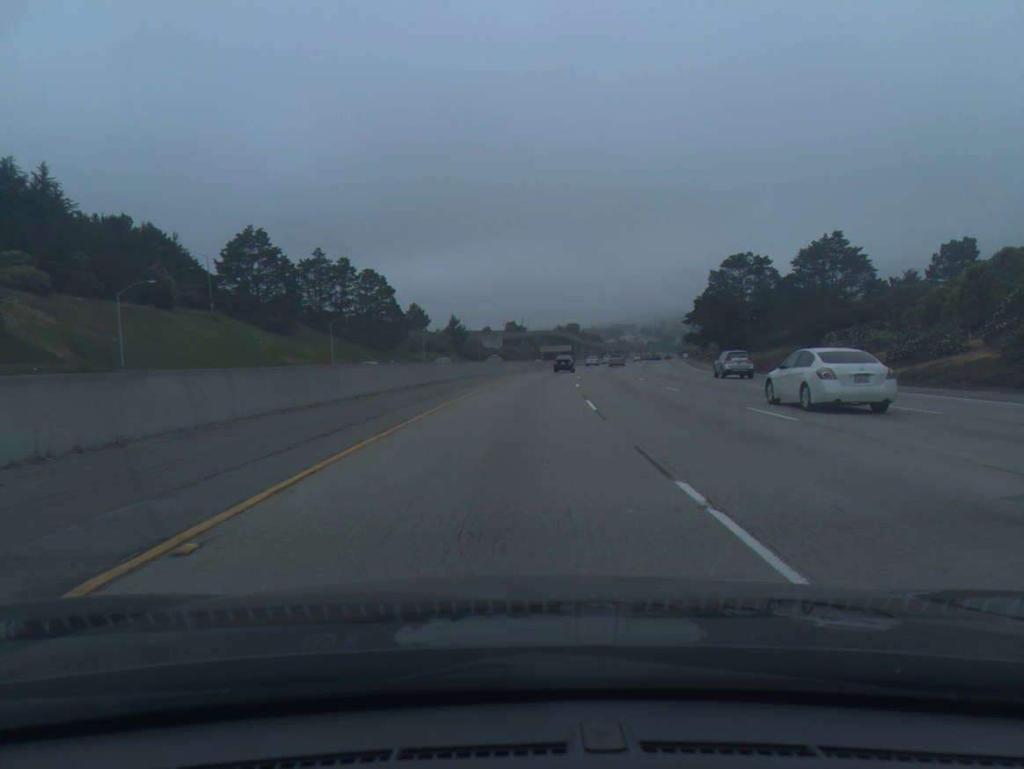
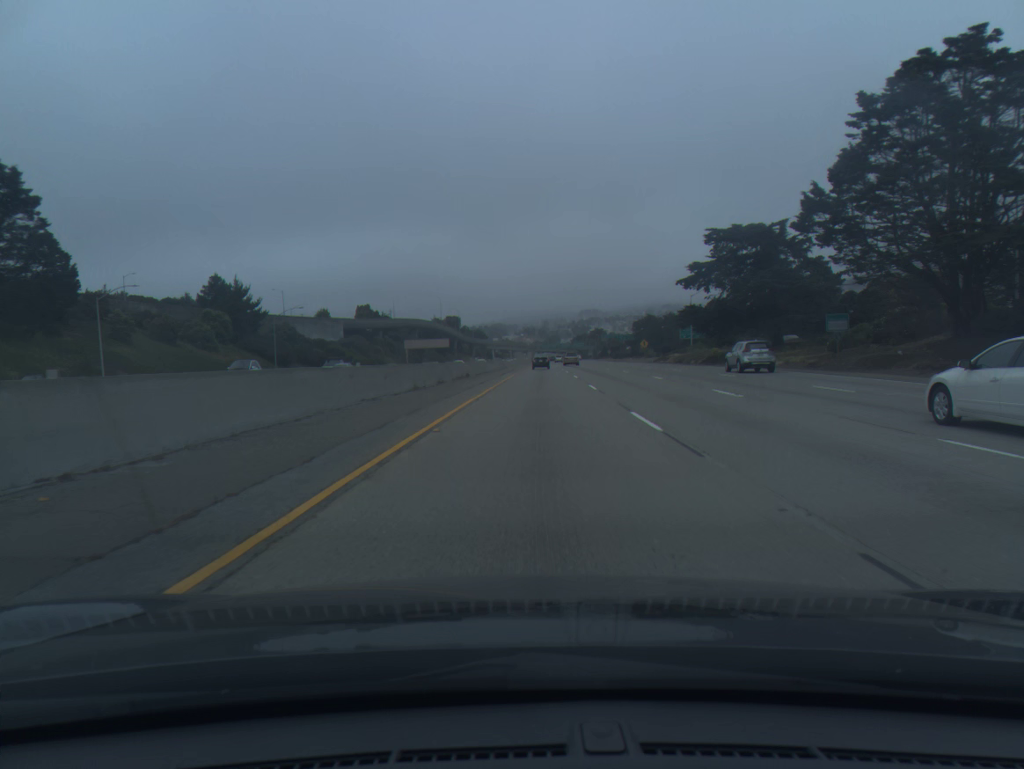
(+7.1, +93.8) m; +9°
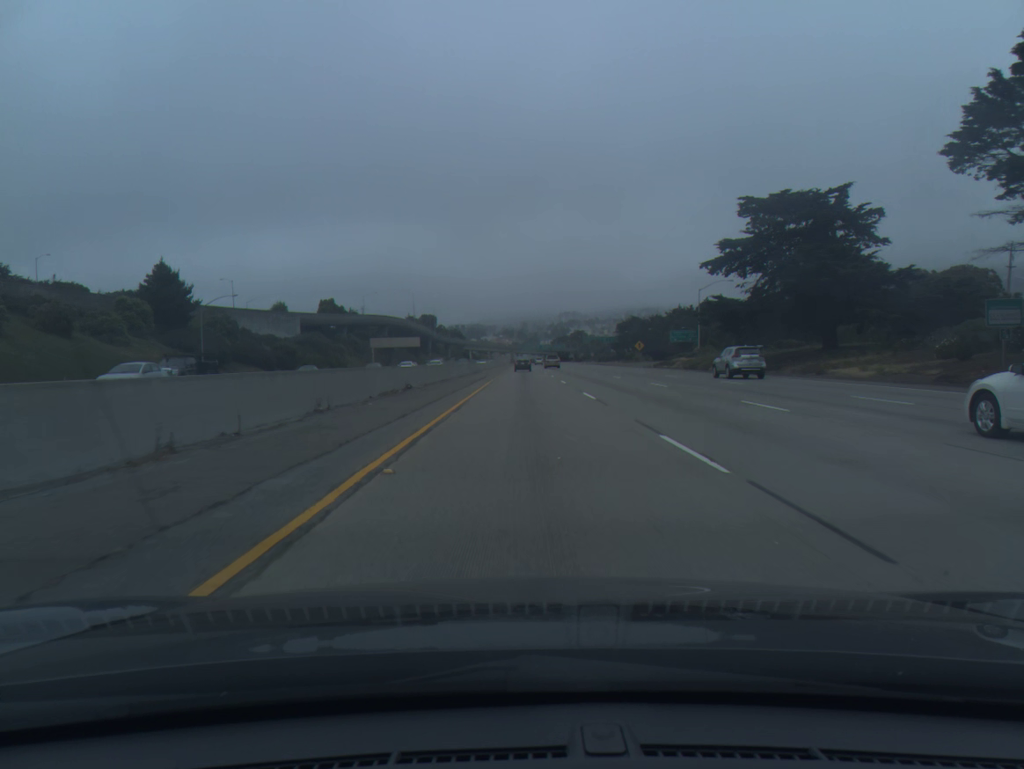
(+0.3, +18.9) m; +2°
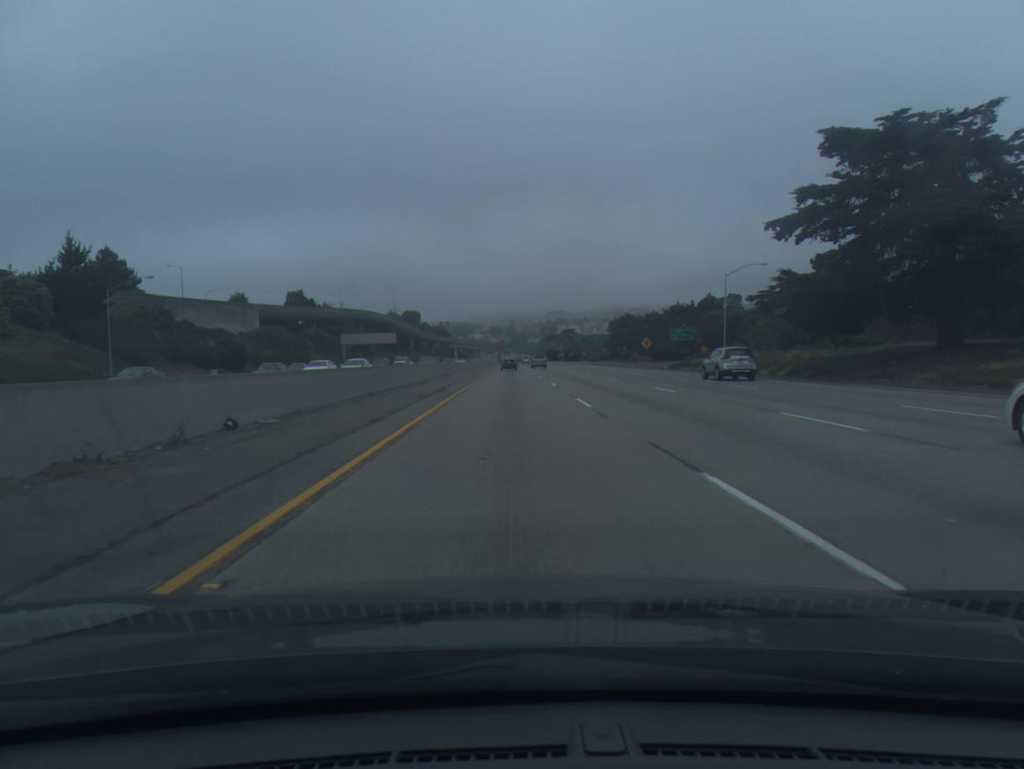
(+0.2, +18.9) m; +1°
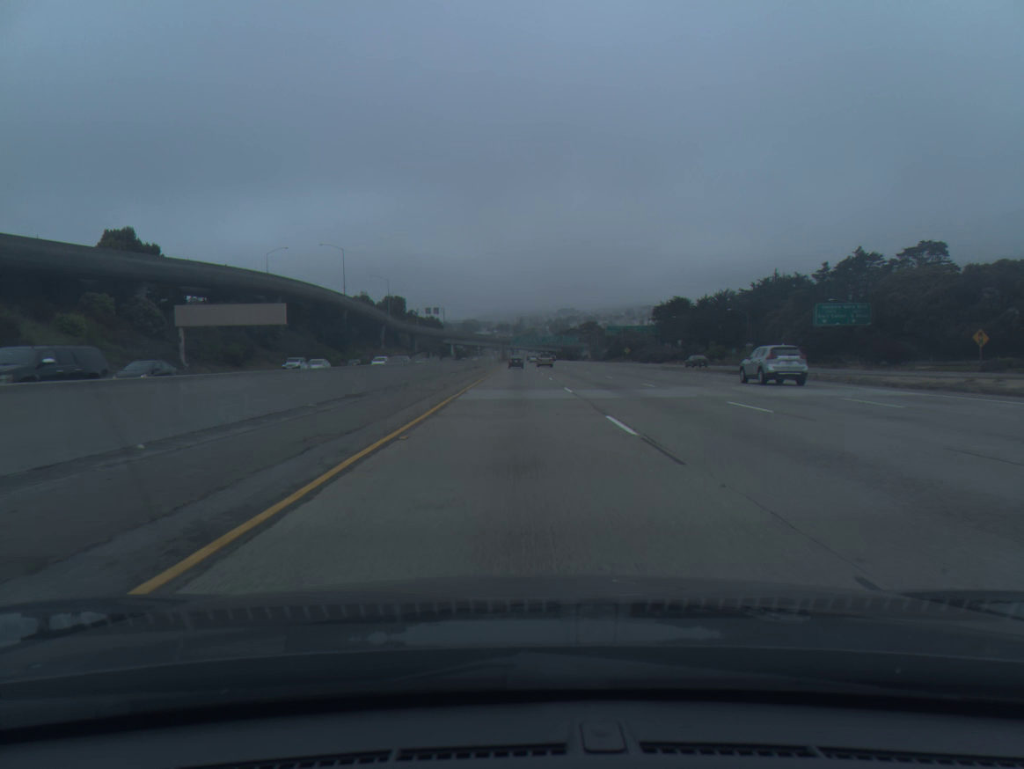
(-0.9, +94.7) m; -1°
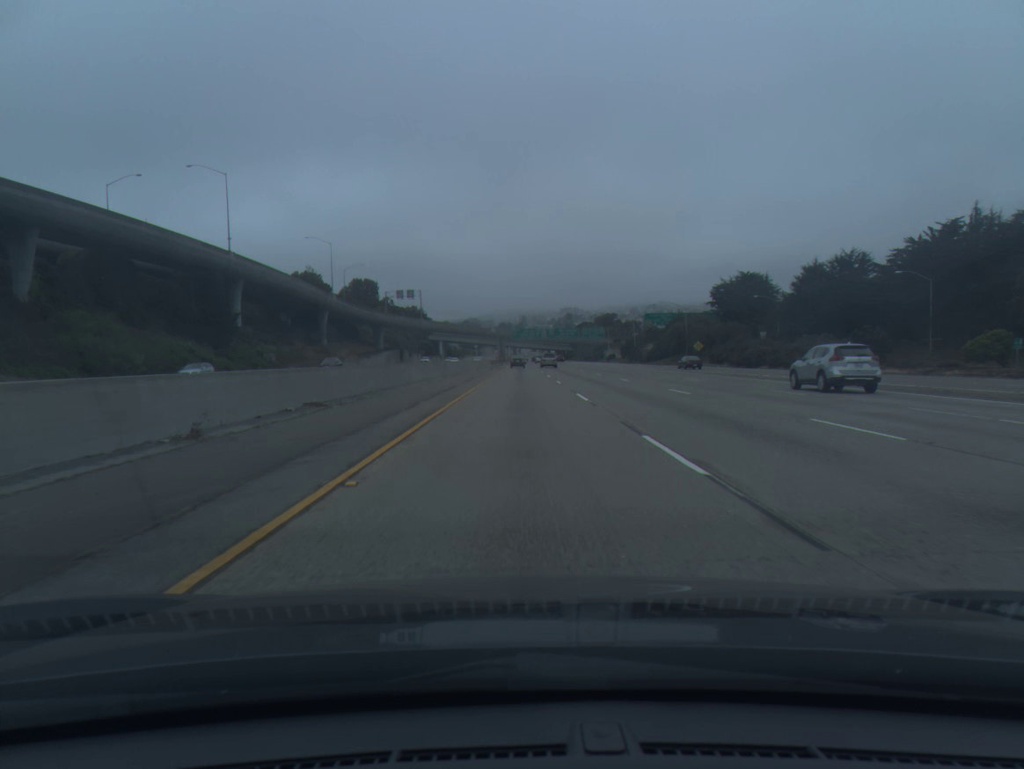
(-0.2, +77.2) m; 0°
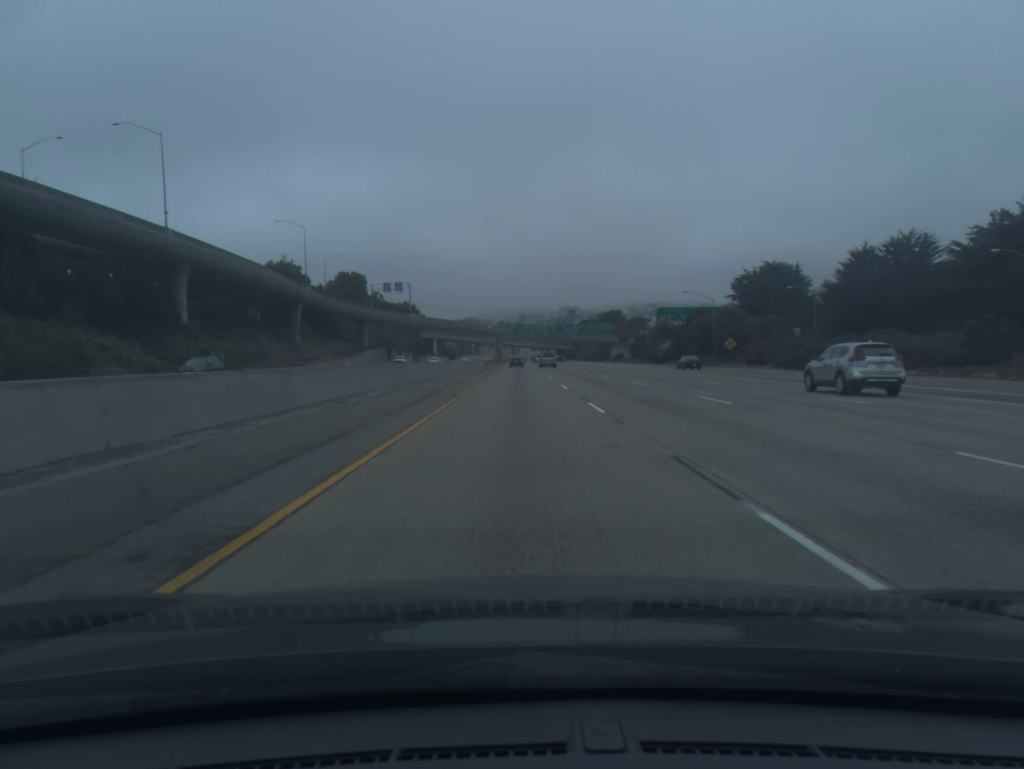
(0.0, +19.6) m; 0°
